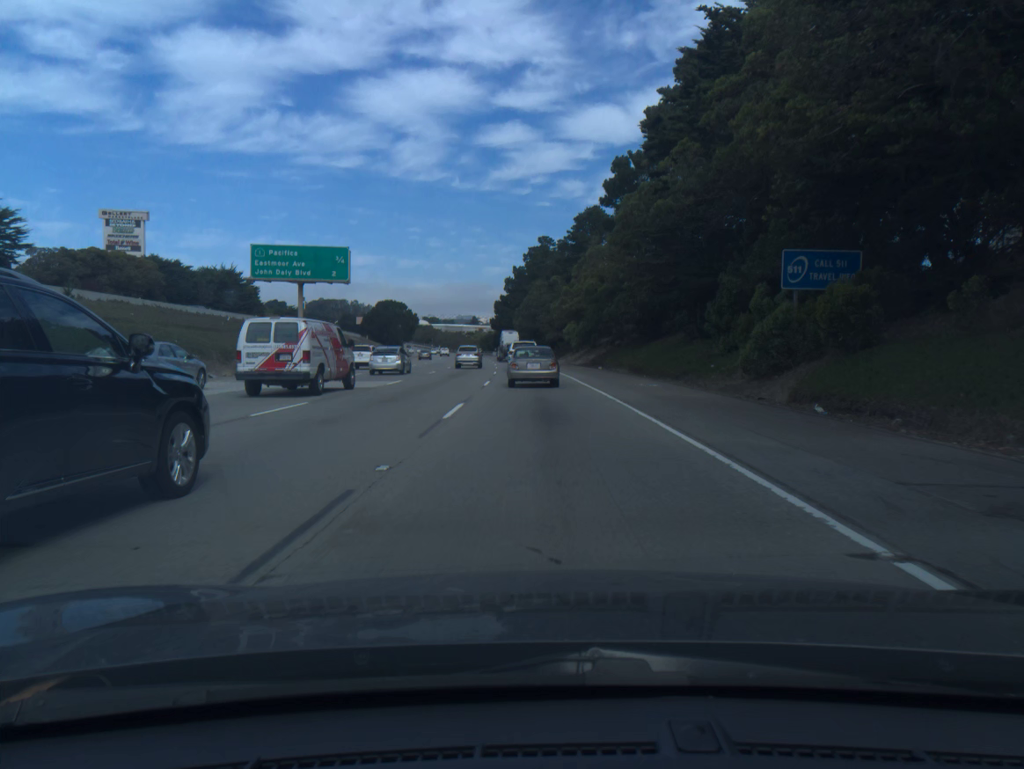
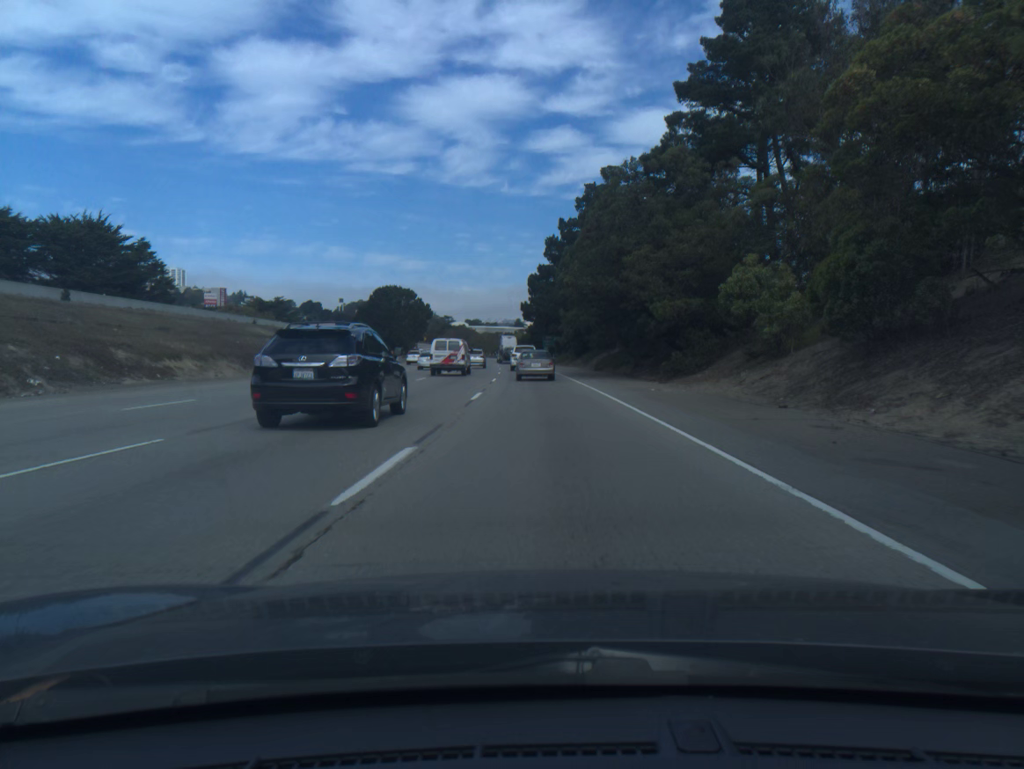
(-2.1, +66.3) m; -3°
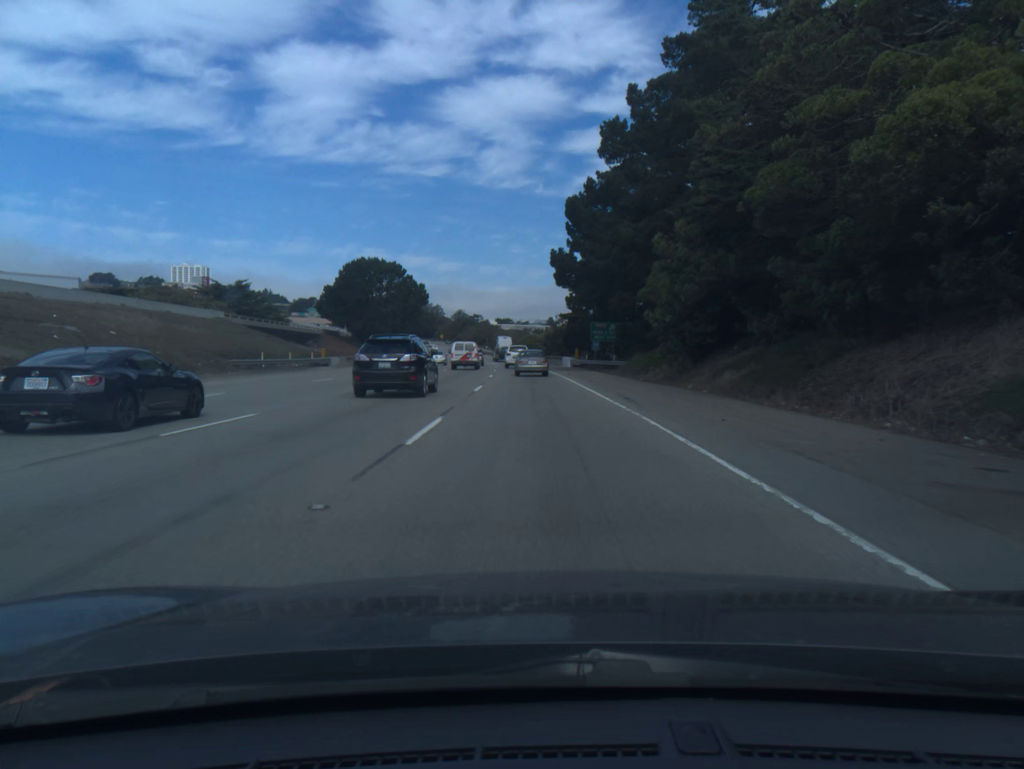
(-1.0, +54.3) m; -2°
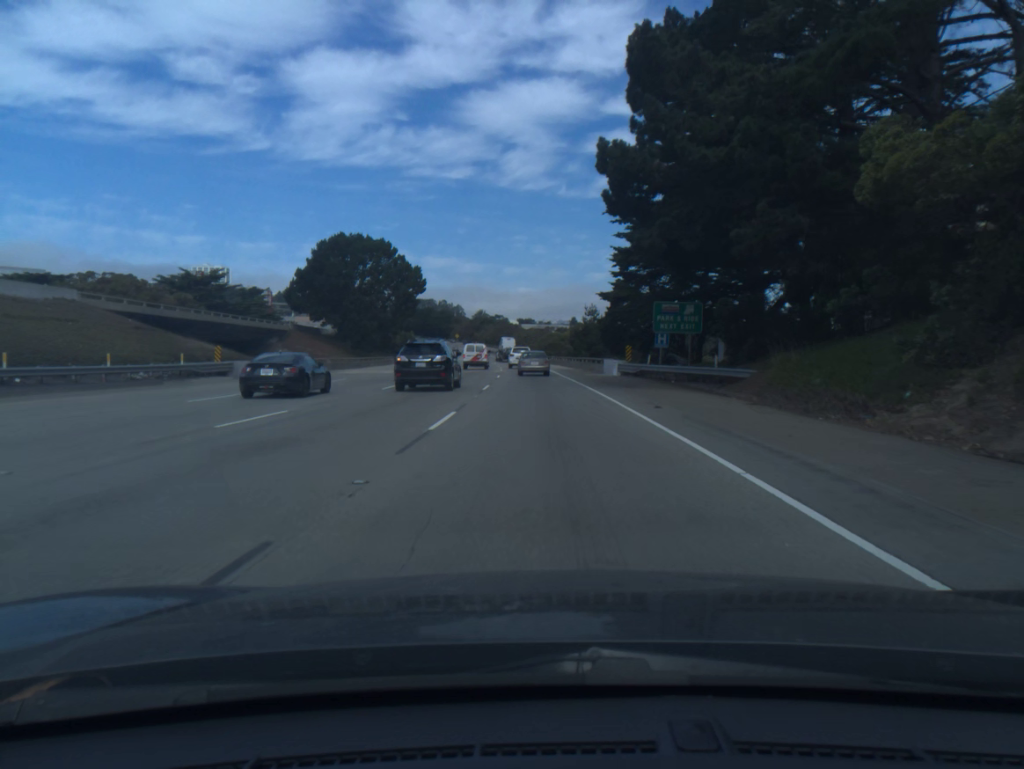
(-0.4, +27.6) m; -2°
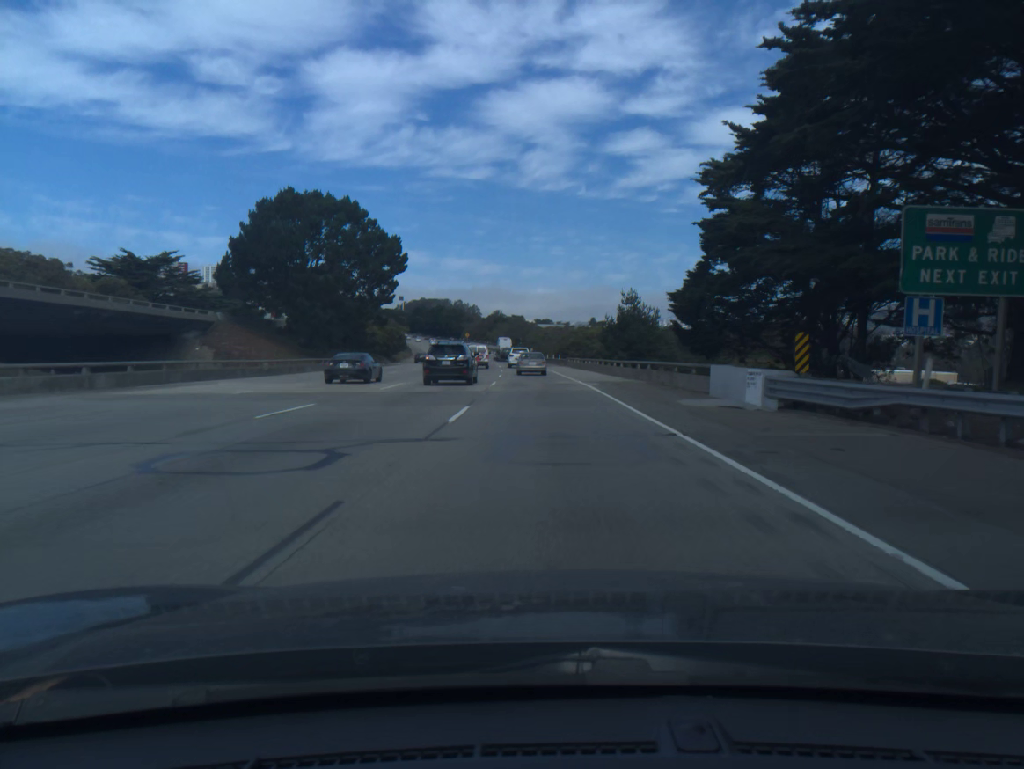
(-0.4, +27.9) m; -1°
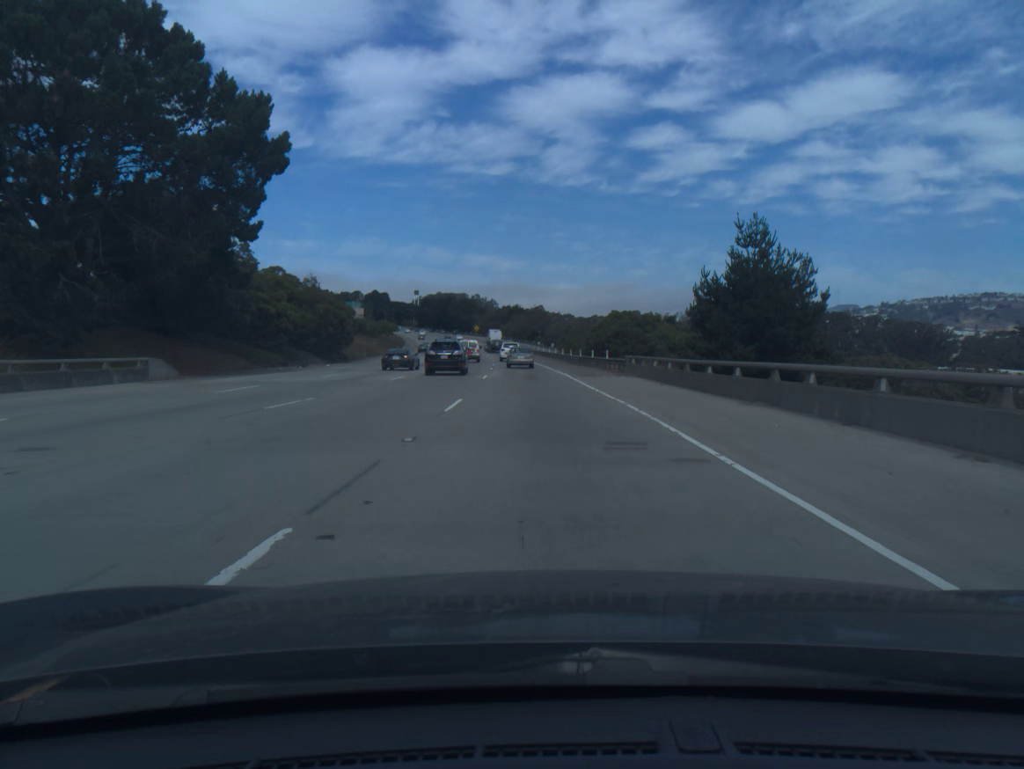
(-0.5, +42.3) m; -1°
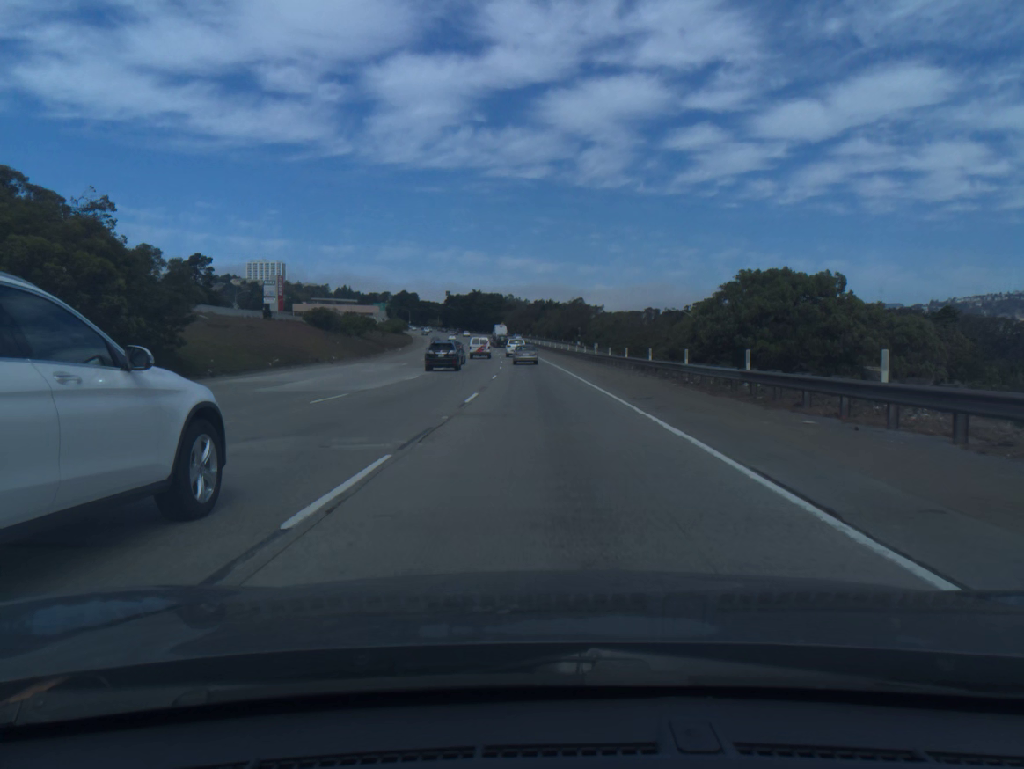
(-1.0, +43.1) m; -3°
